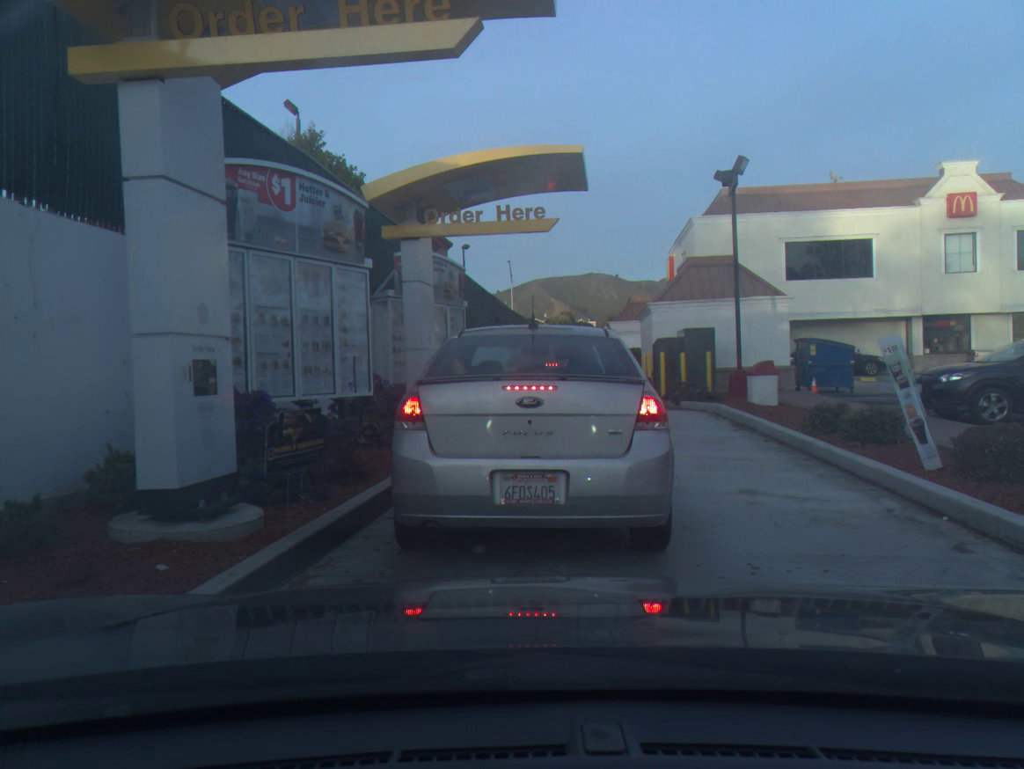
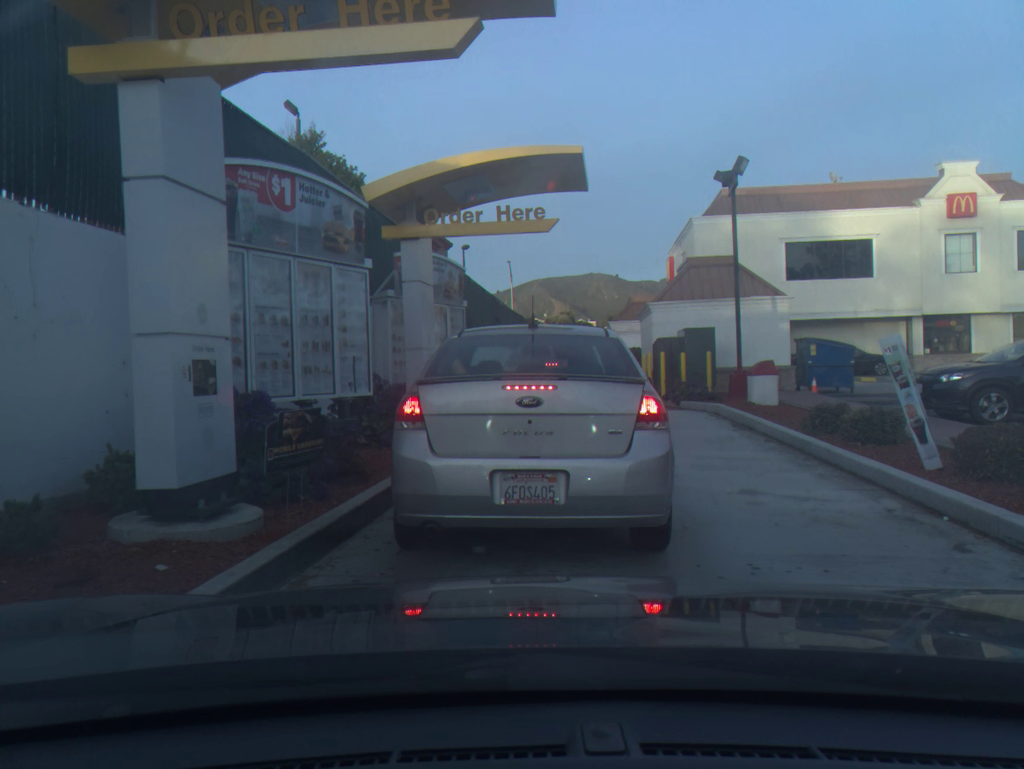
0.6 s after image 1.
(0.0, 0.0) m; 0°
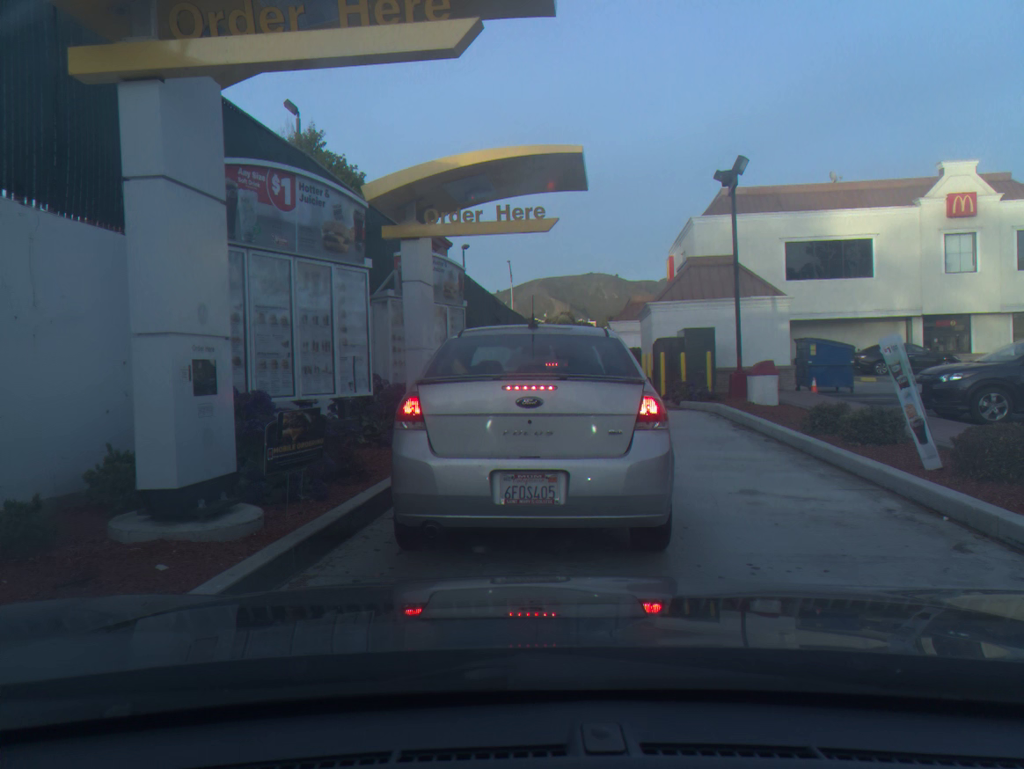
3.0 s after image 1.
(0.0, 0.0) m; 0°
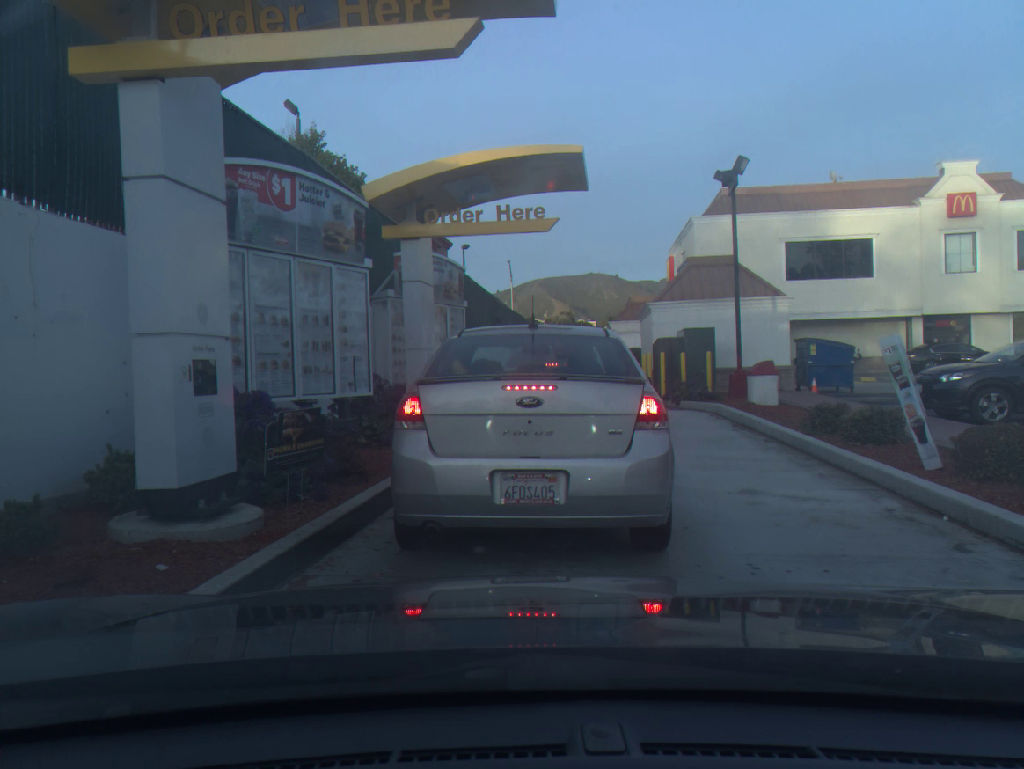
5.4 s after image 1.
(0.0, 0.0) m; 0°
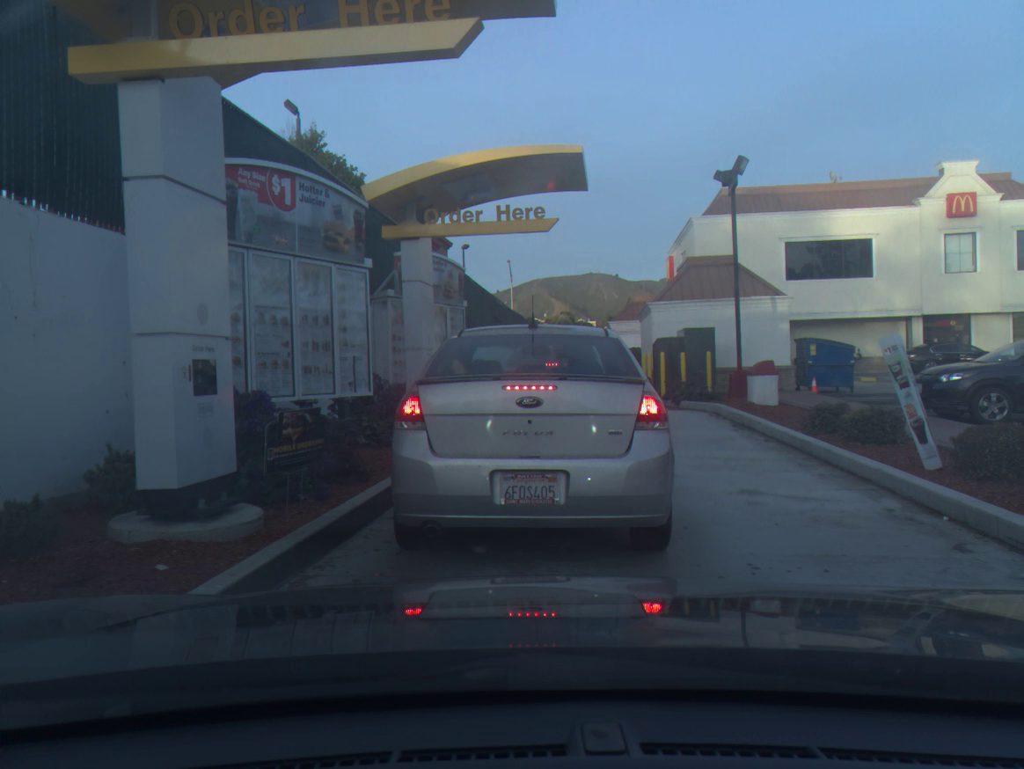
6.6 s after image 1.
(0.0, 0.0) m; 0°
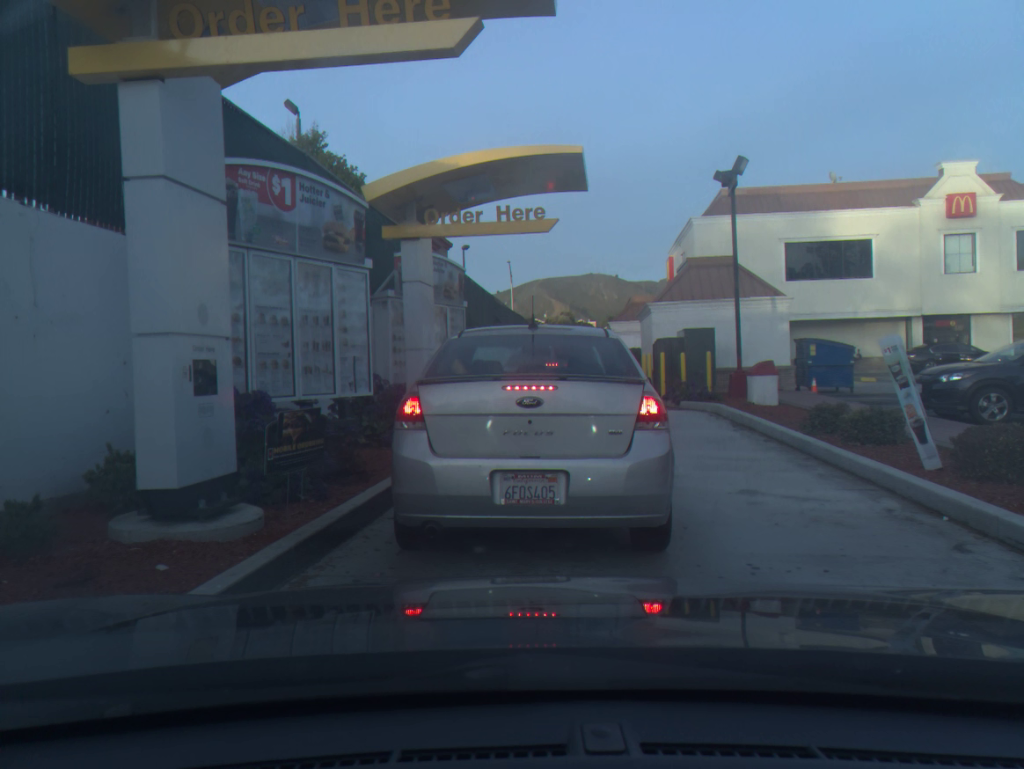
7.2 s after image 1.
(0.0, 0.0) m; 0°
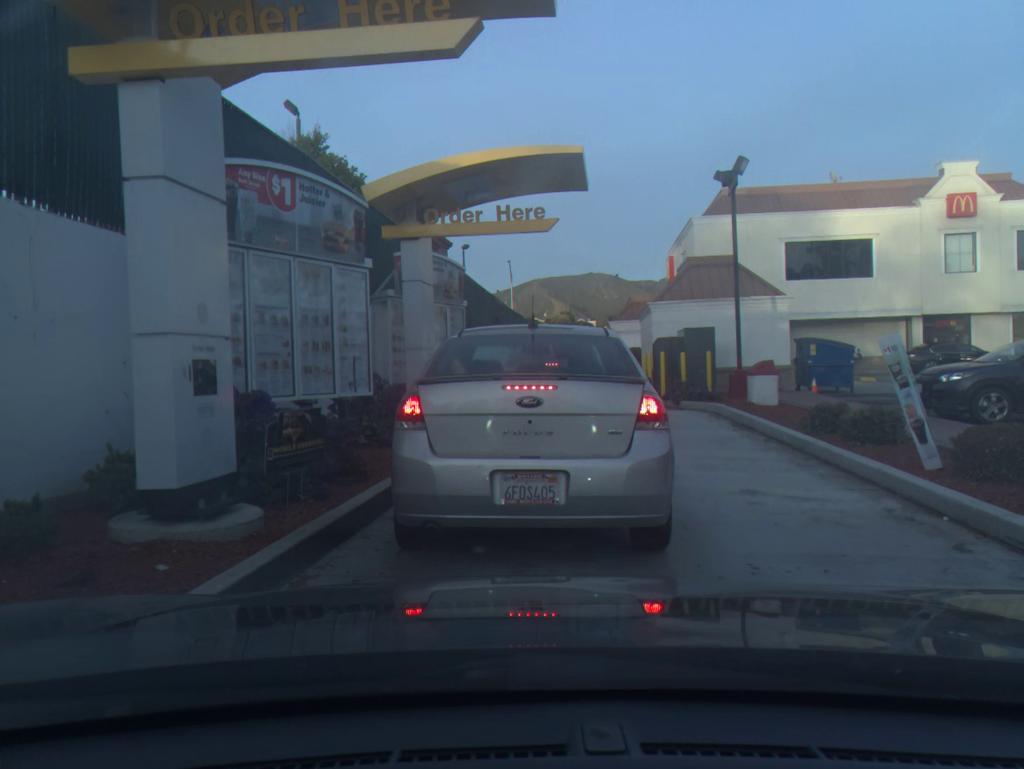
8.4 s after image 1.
(0.0, 0.0) m; 0°
